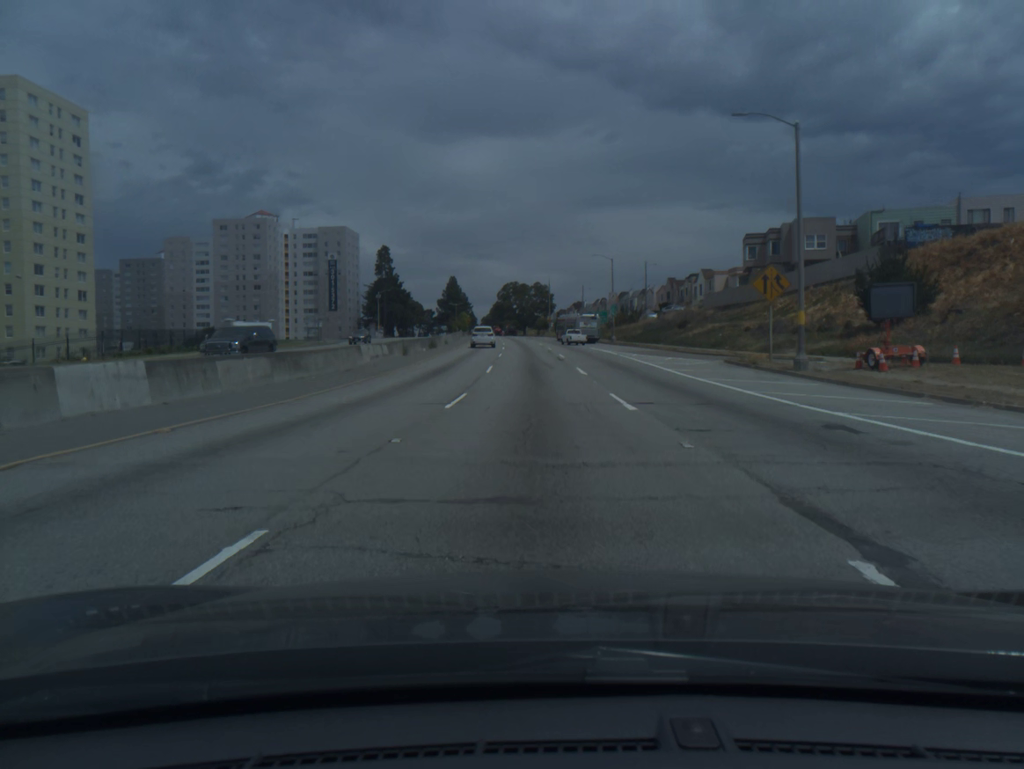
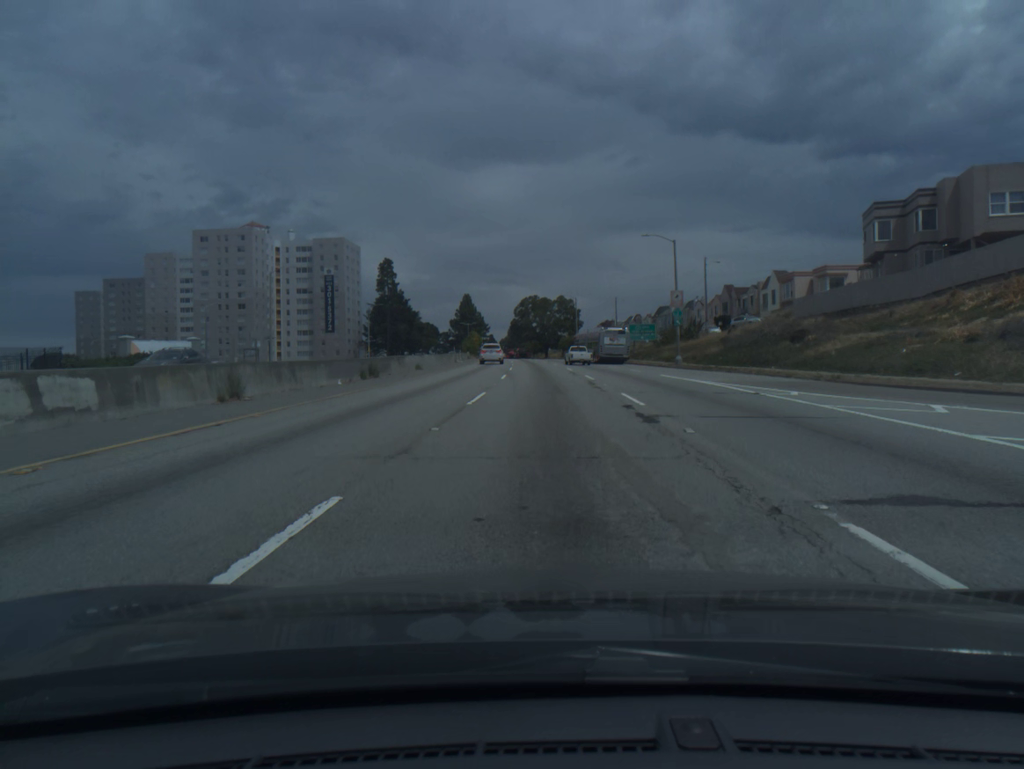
(-0.3, +28.0) m; -1°
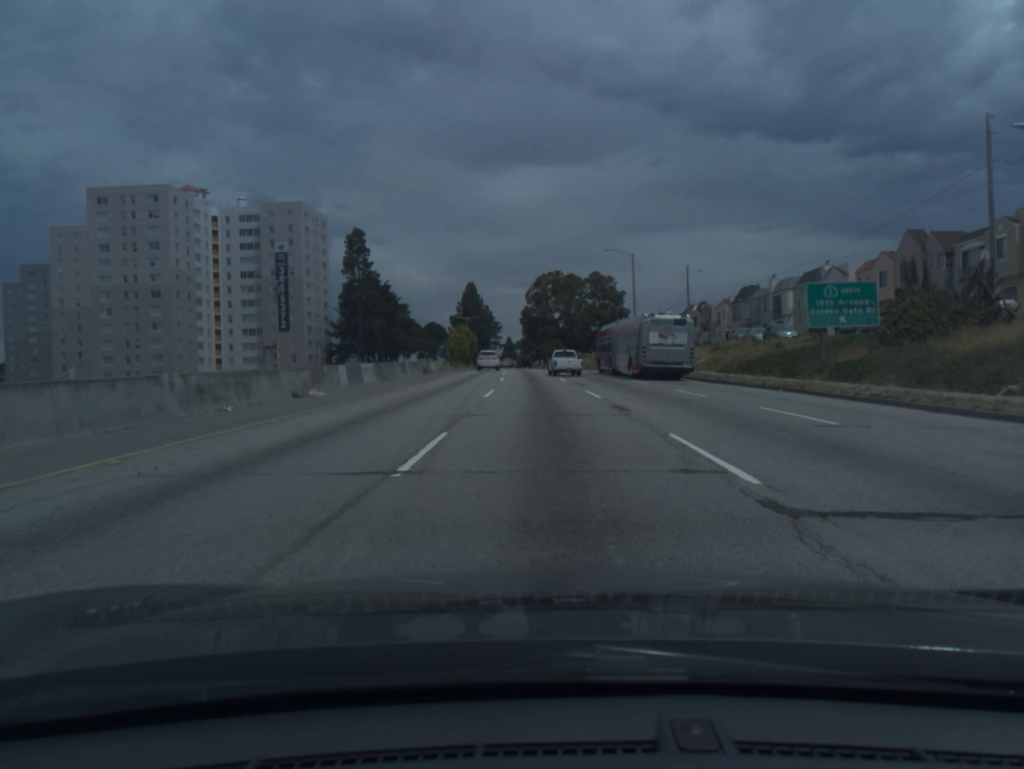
(-0.7, +53.2) m; -2°
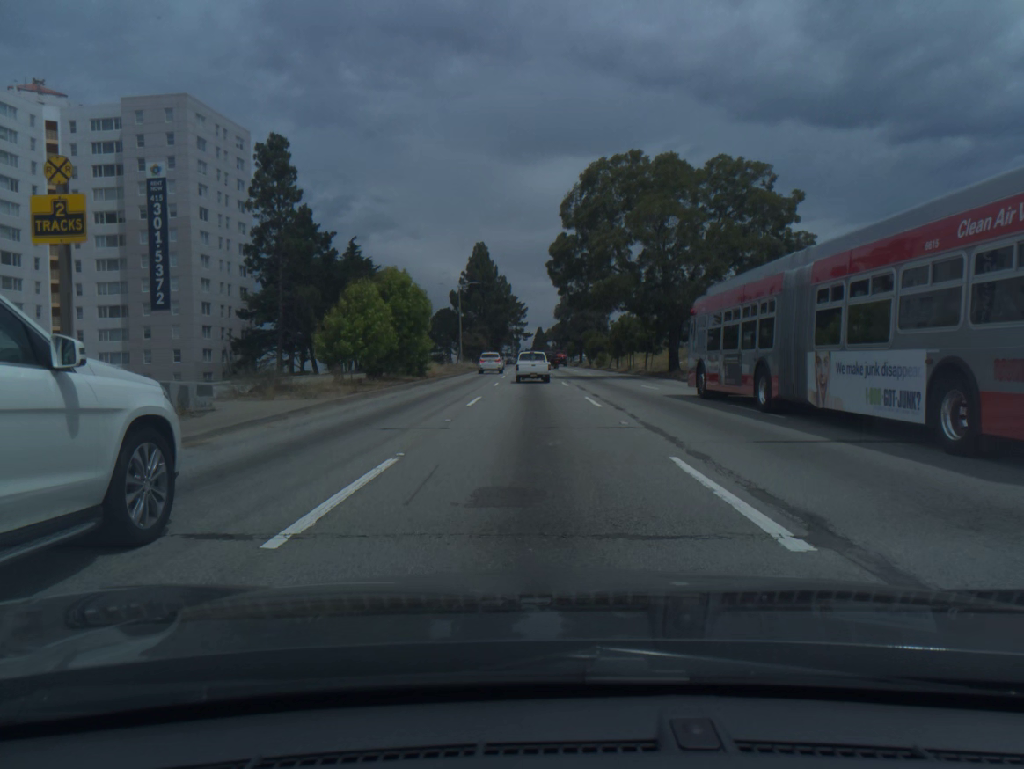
(-1.3, +61.8) m; -2°
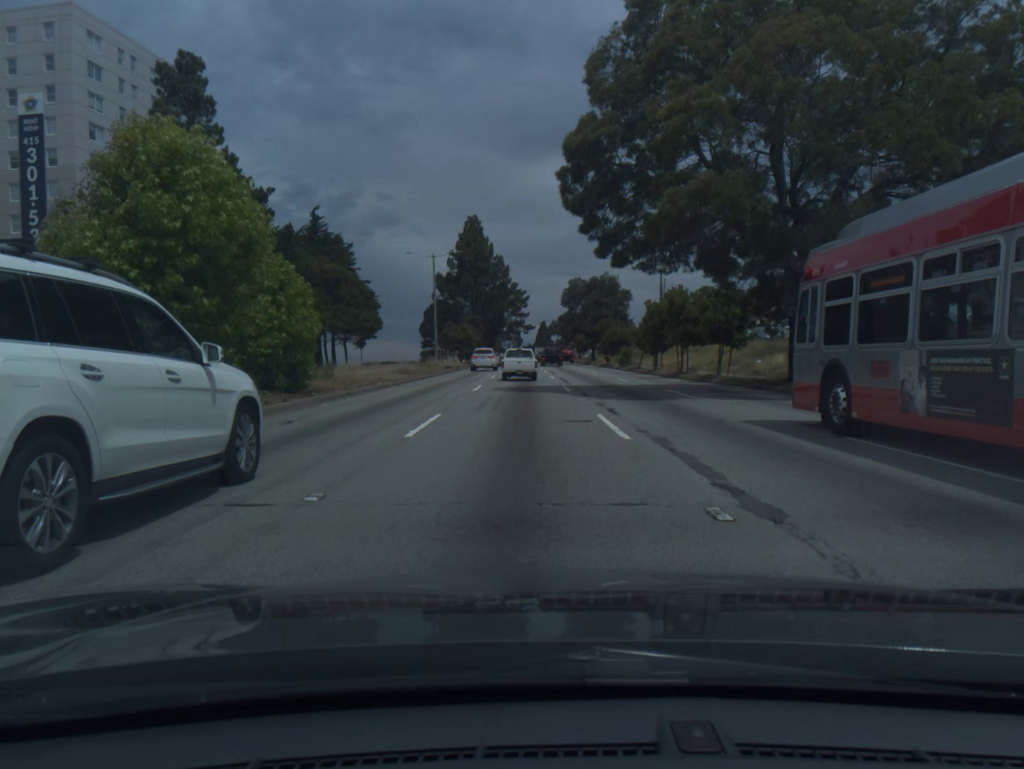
(-0.1, +23.1) m; 0°
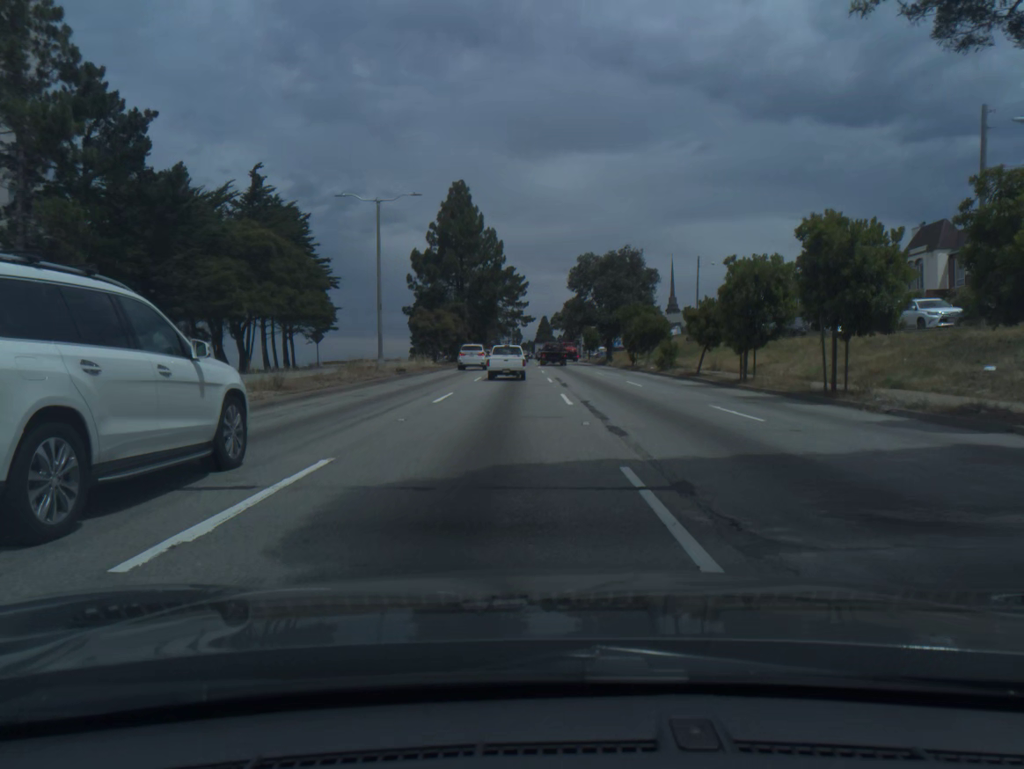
(-0.1, +22.2) m; 0°
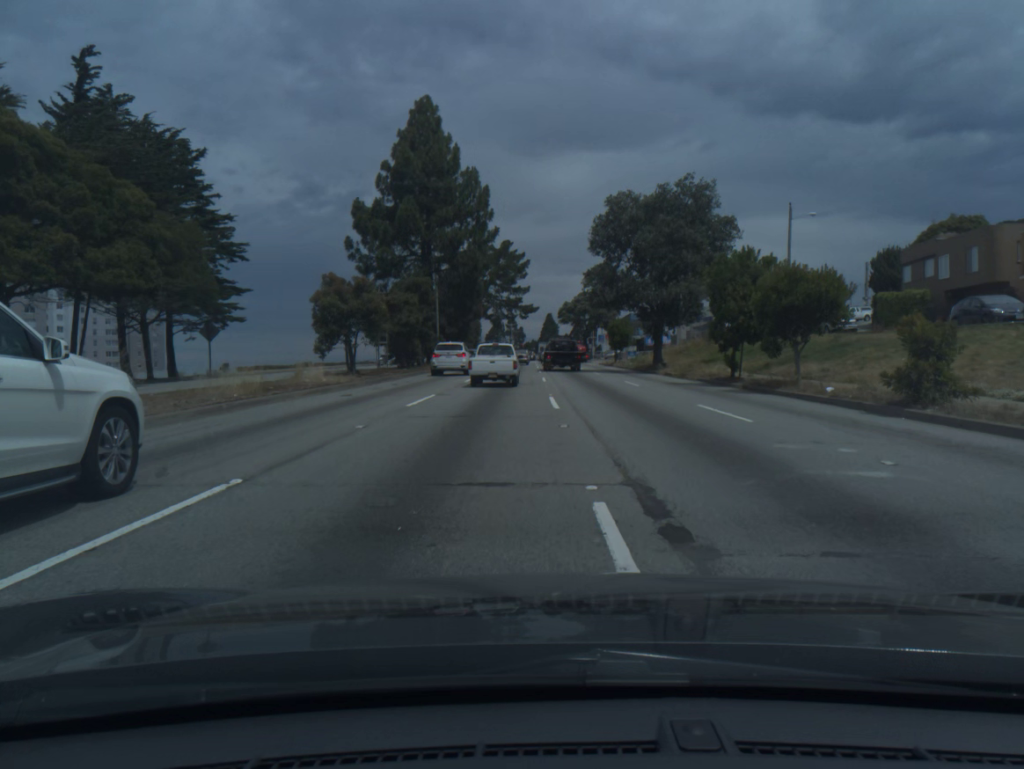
(0.0, +30.7) m; 0°
